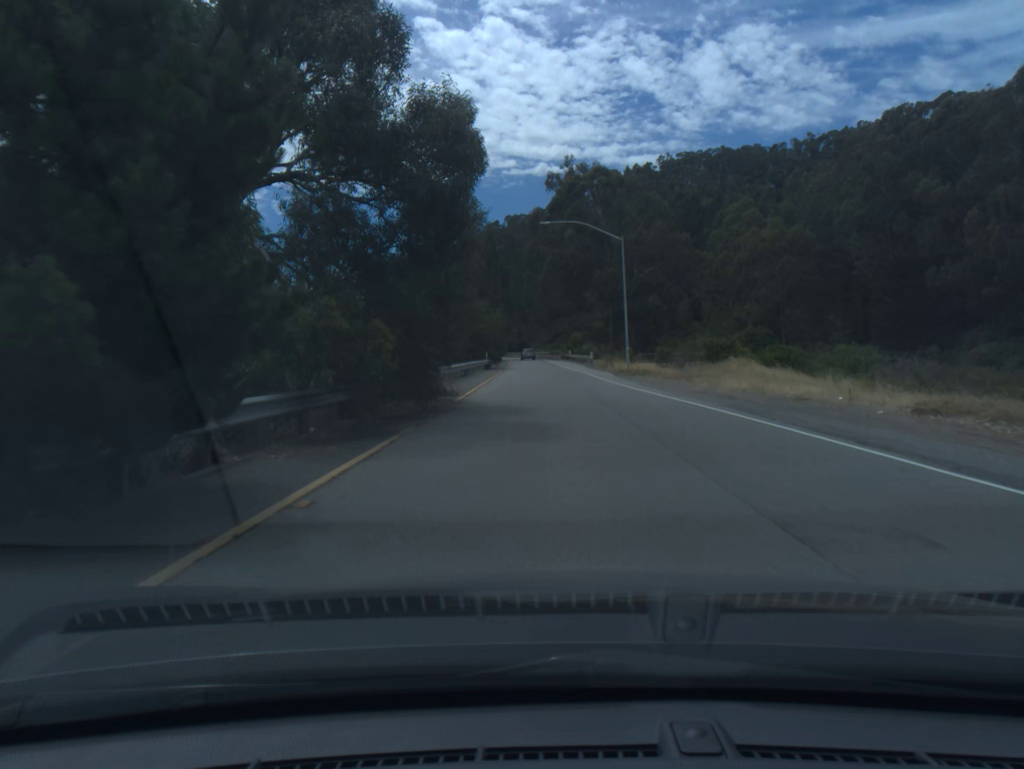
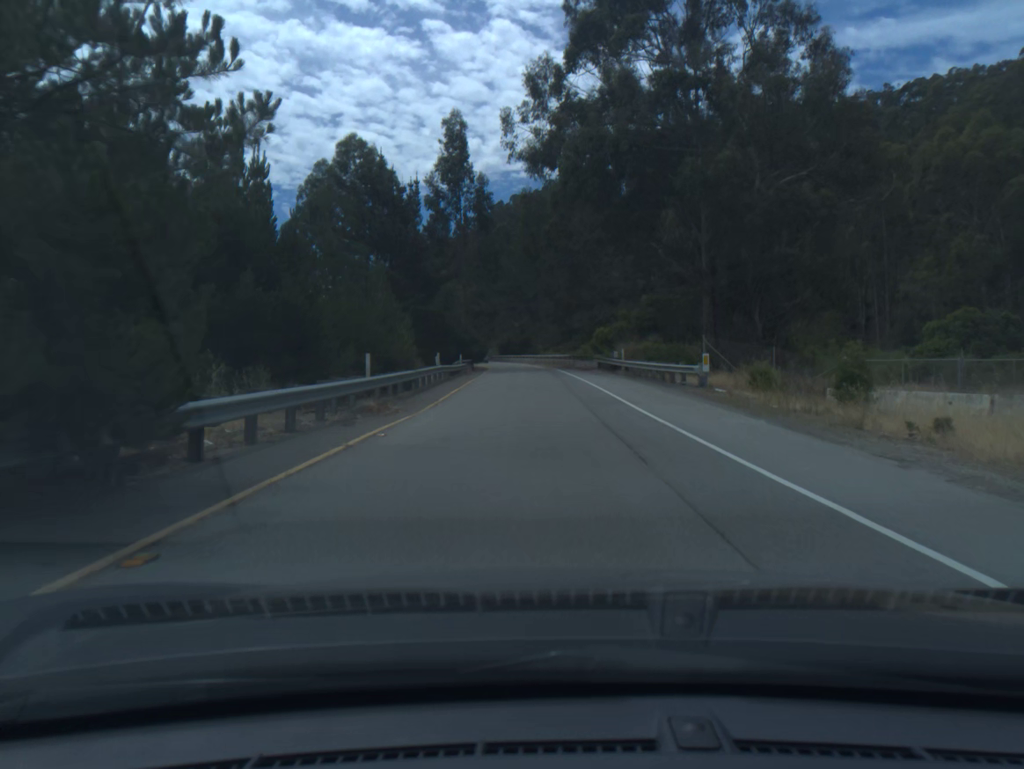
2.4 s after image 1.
(0.0, +55.0) m; -1°
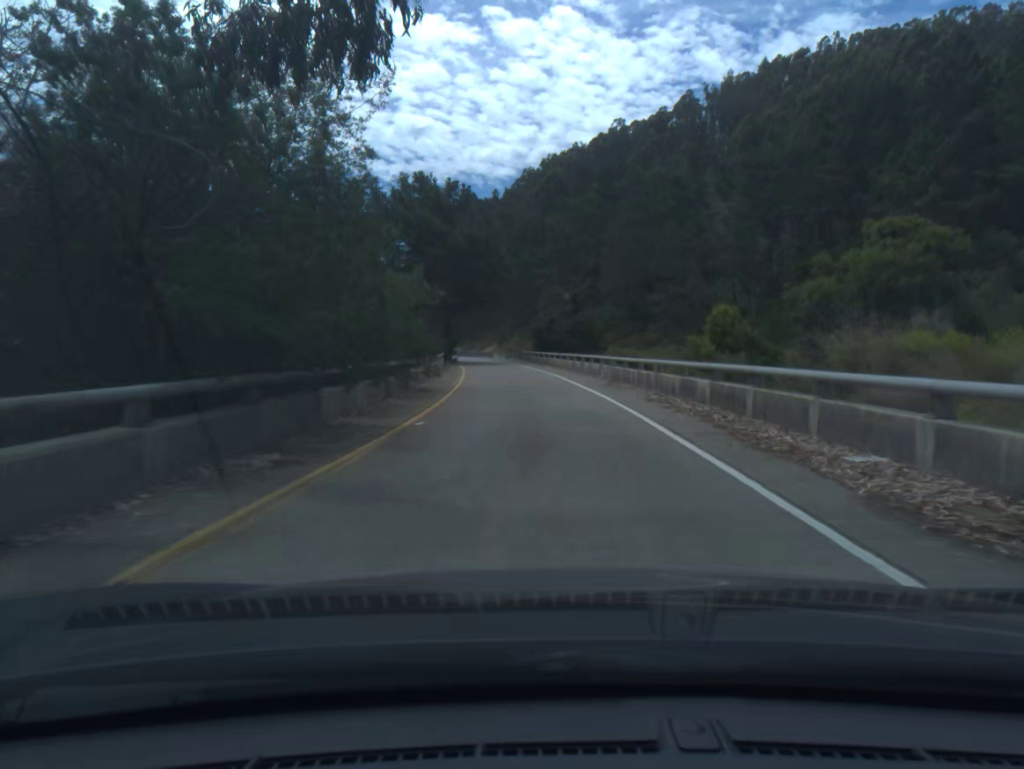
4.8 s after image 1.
(-1.5, +56.5) m; -4°
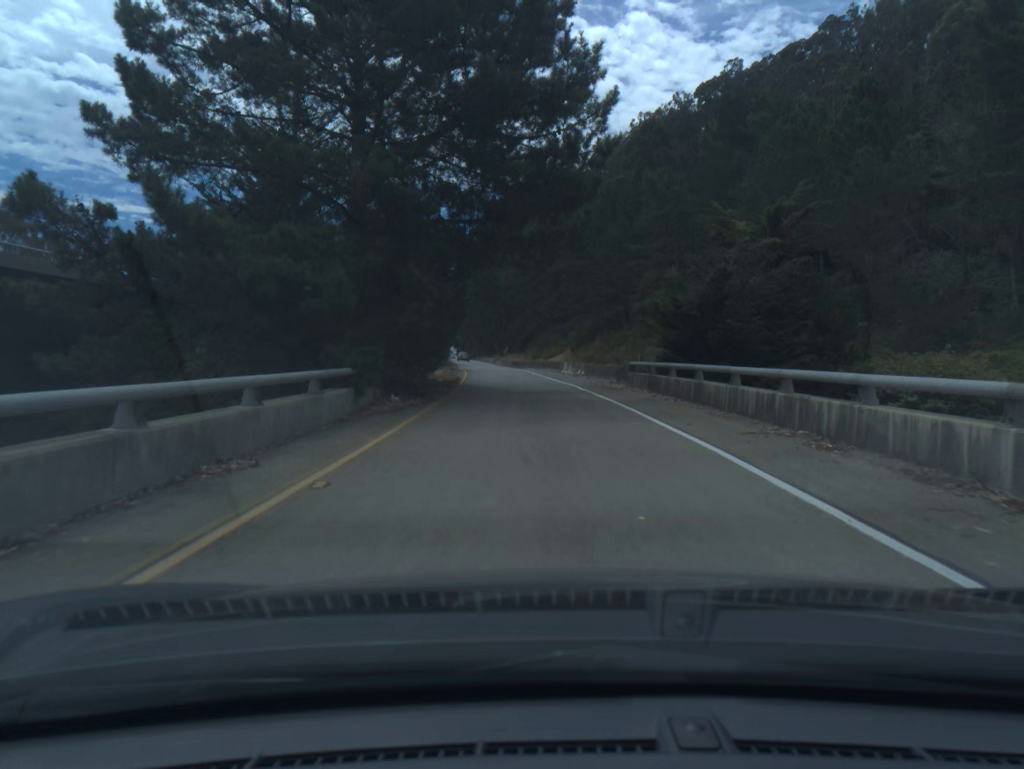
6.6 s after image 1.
(-2.0, +43.2) m; -5°
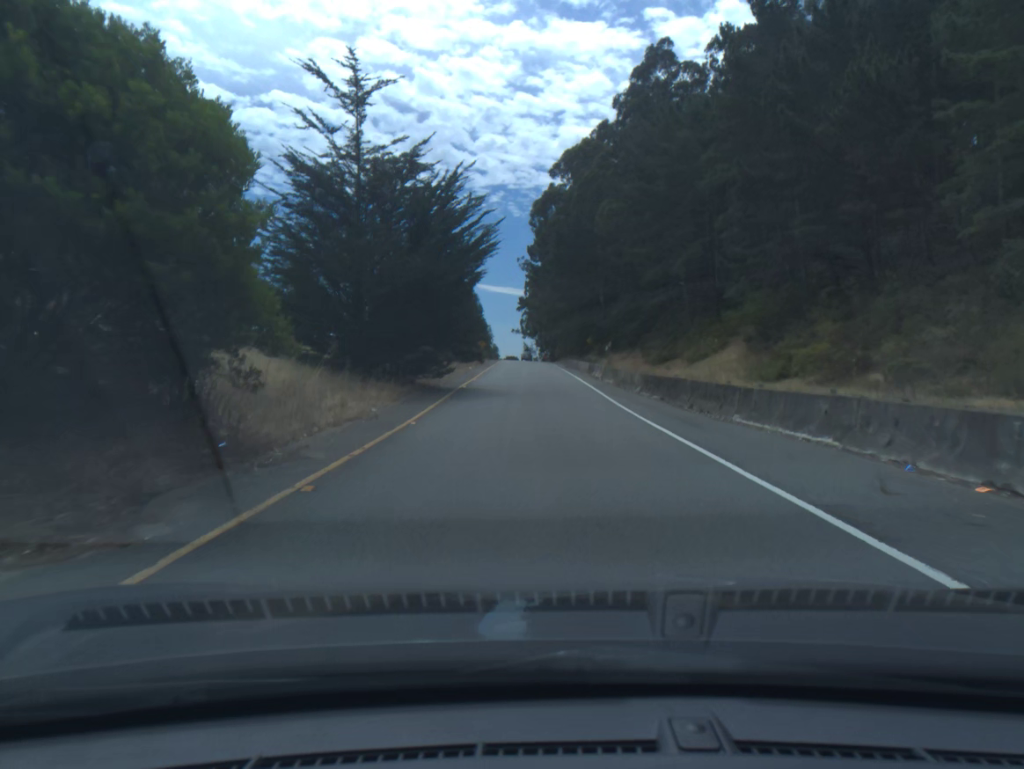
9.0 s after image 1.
(-3.6, +59.5) m; -7°
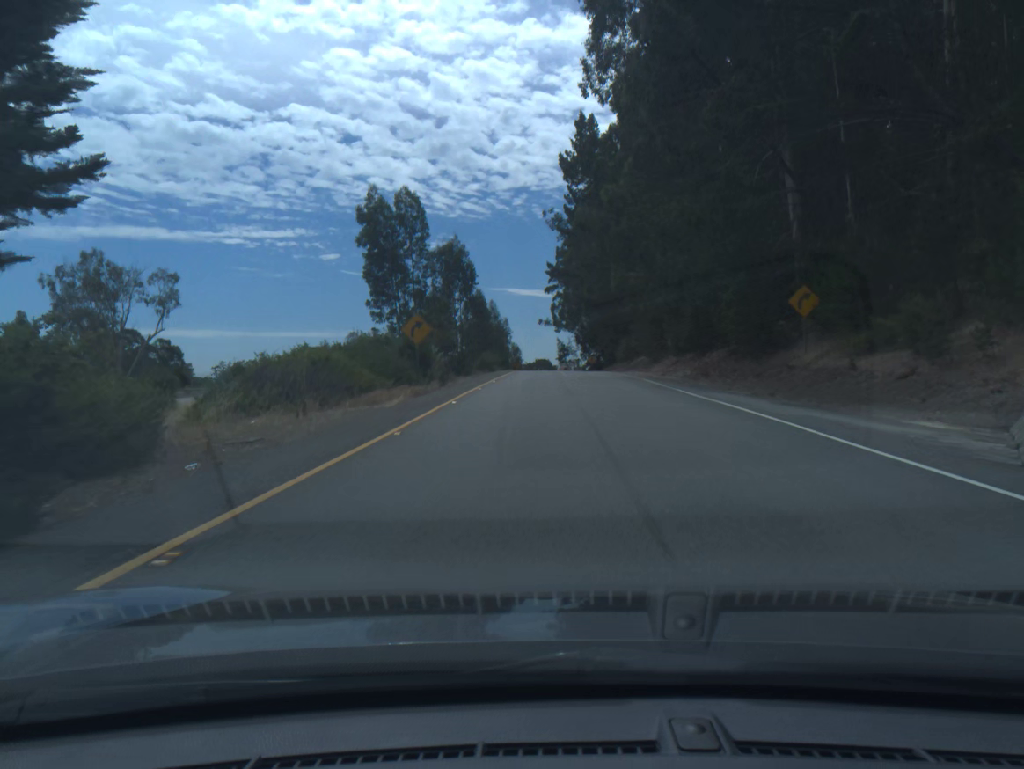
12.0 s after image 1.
(-2.2, +76.0) m; -2°
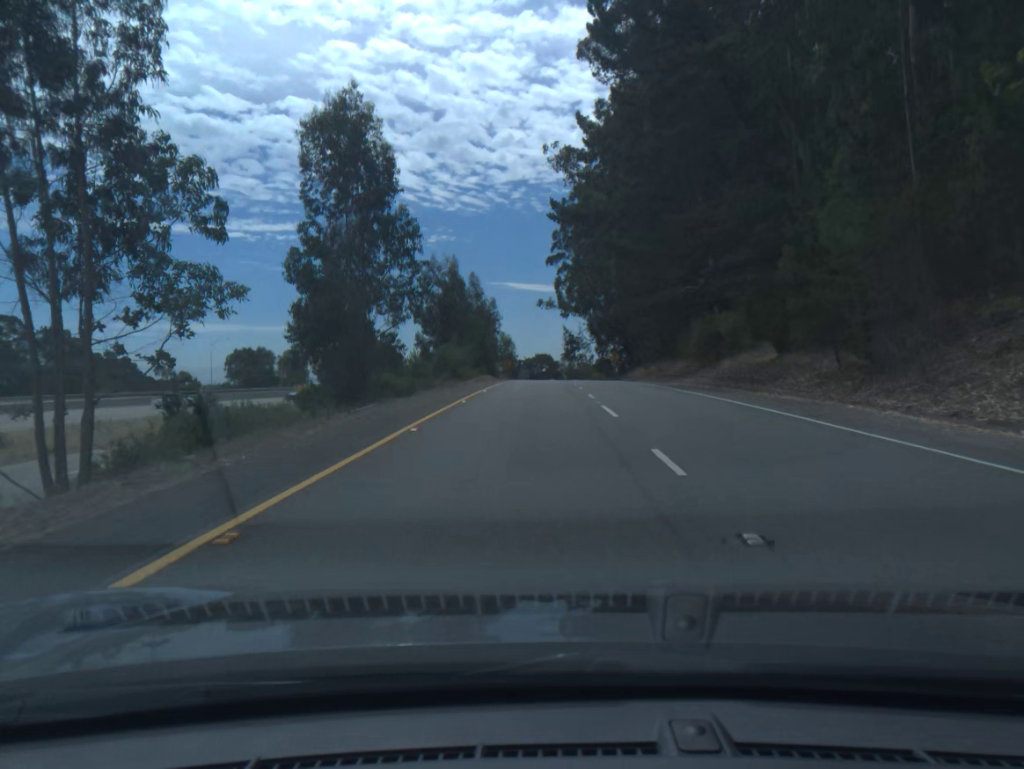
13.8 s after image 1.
(-0.1, +43.4) m; 0°
